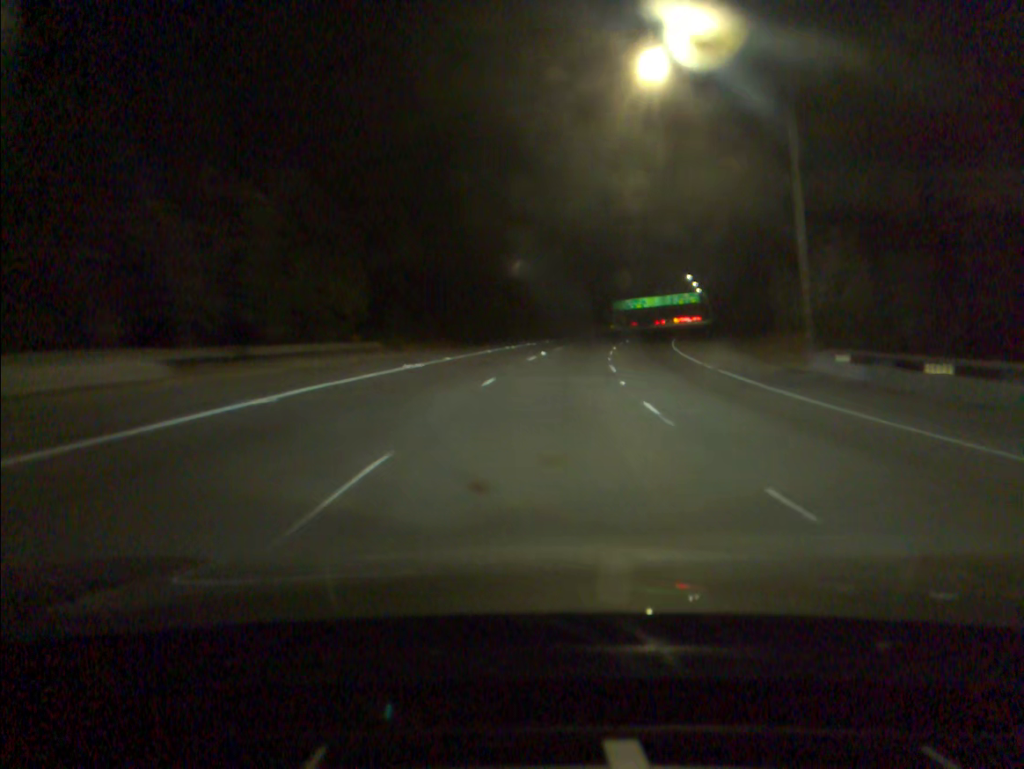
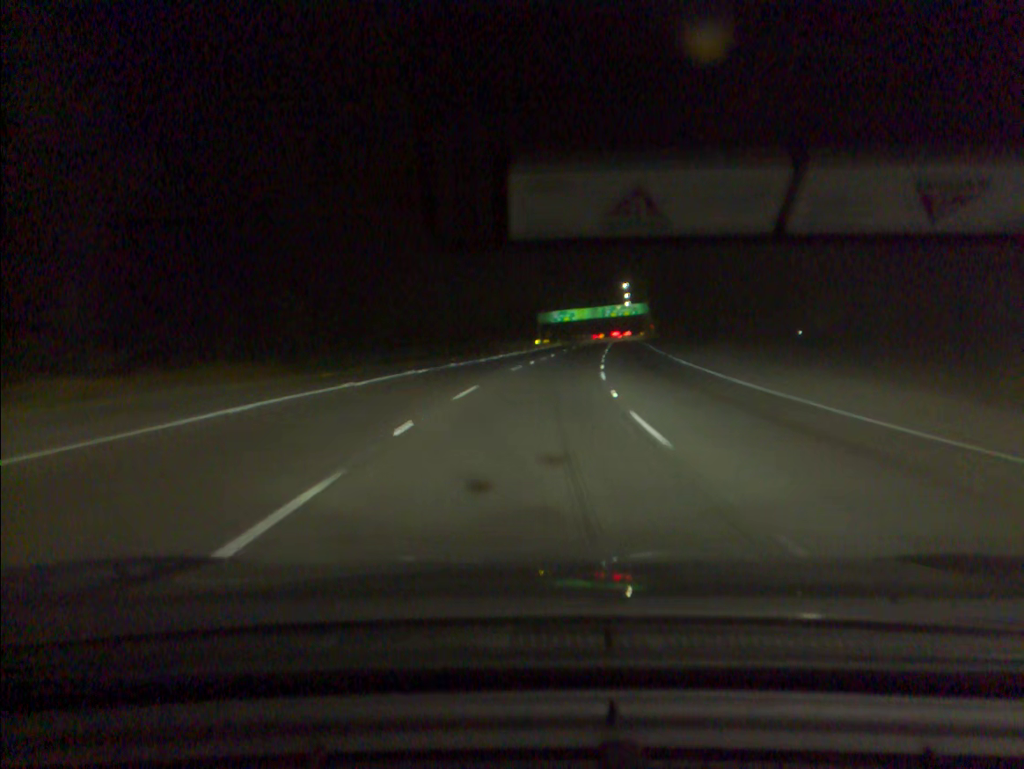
(+1.6, +31.2) m; +6°
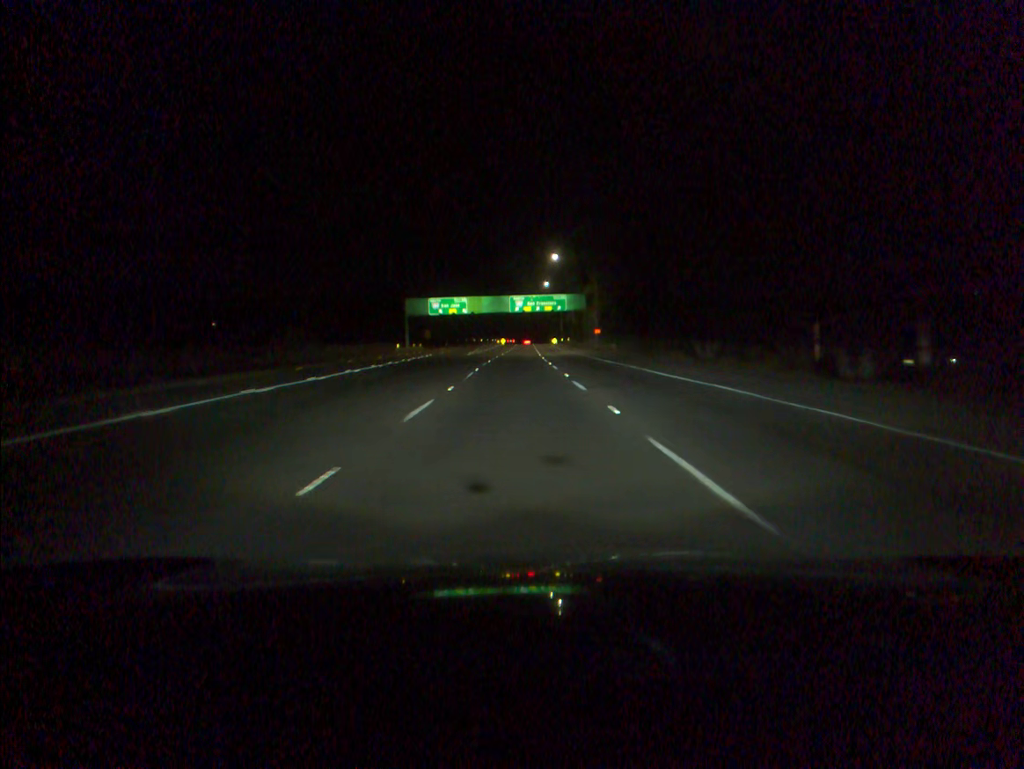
(+6.1, +76.4) m; +7°
